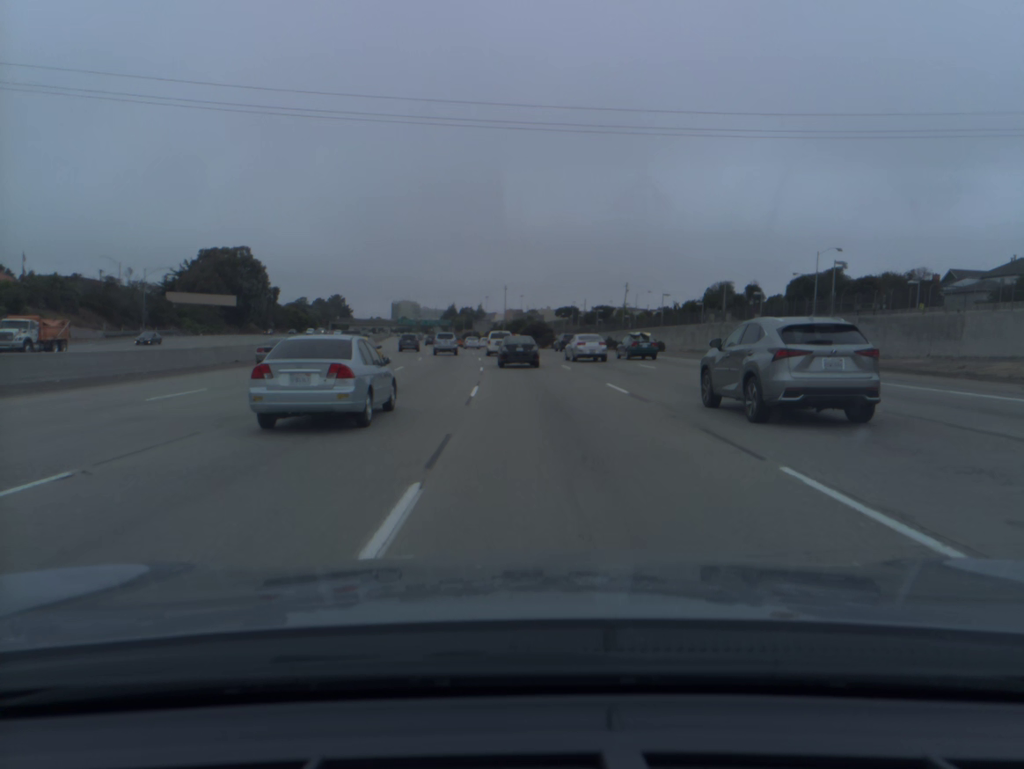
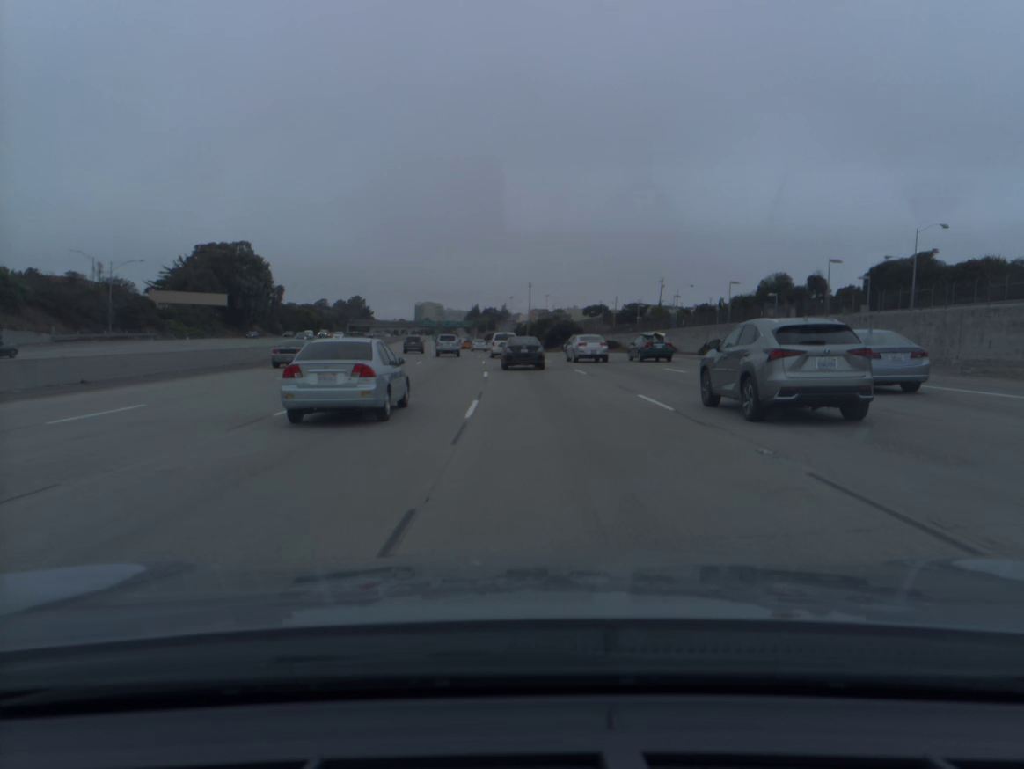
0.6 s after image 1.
(-0.2, +18.4) m; -2°
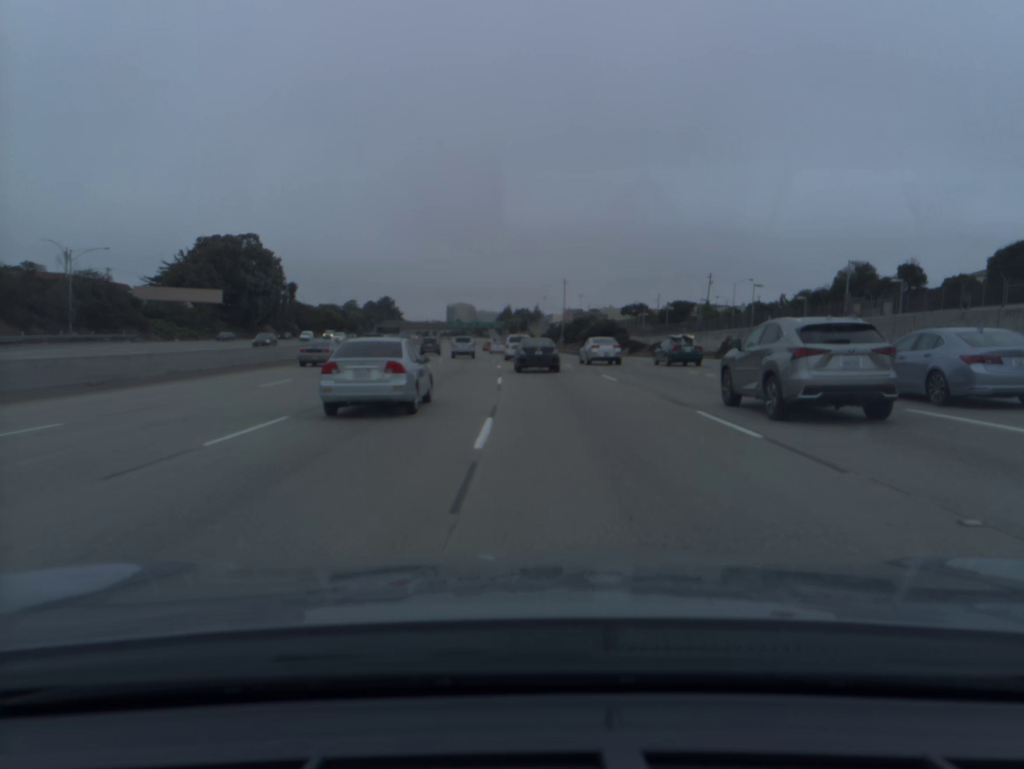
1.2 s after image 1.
(-0.4, +18.5) m; -2°
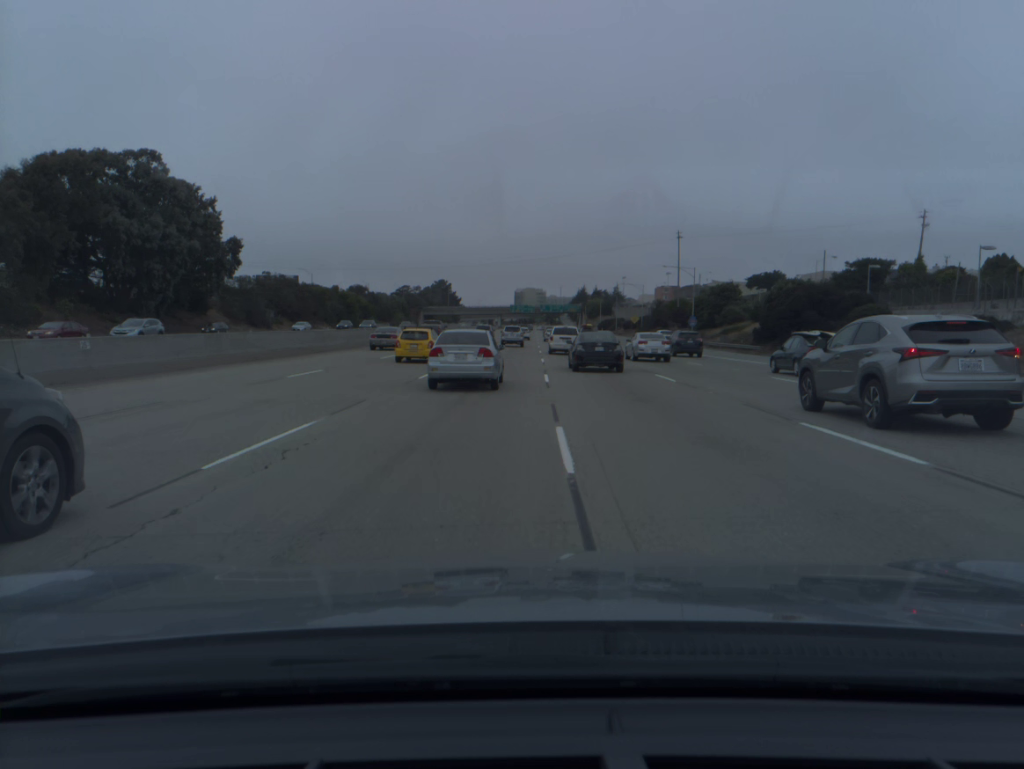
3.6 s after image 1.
(-3.9, +73.6) m; -5°
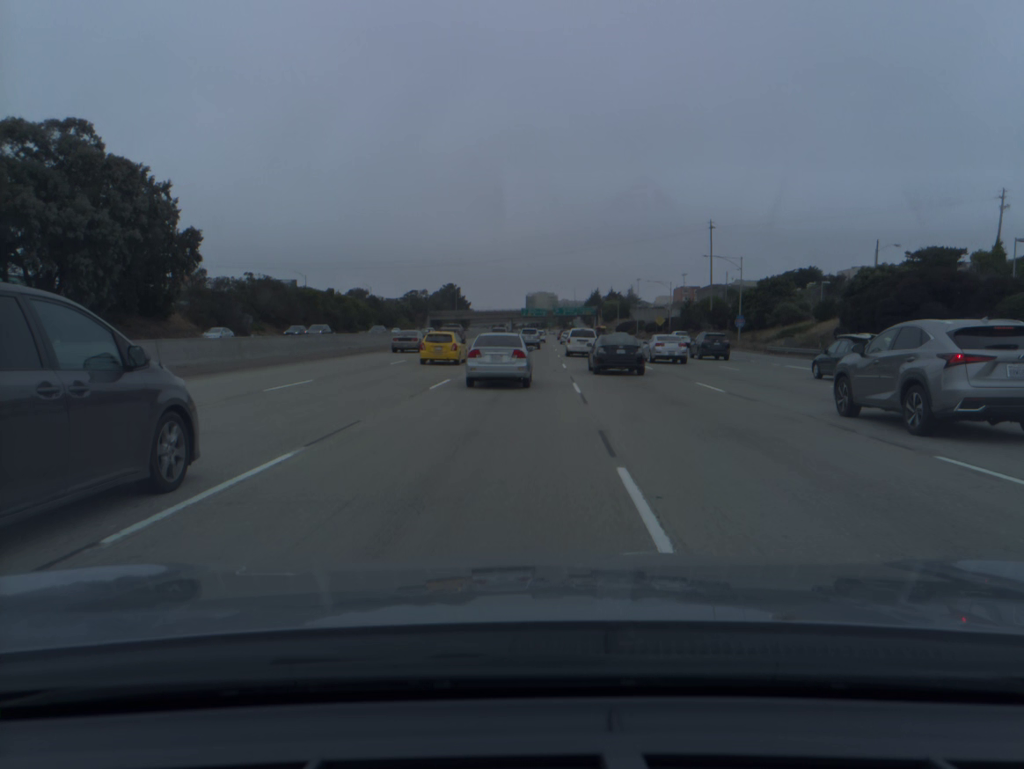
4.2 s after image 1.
(-0.2, +17.5) m; -1°
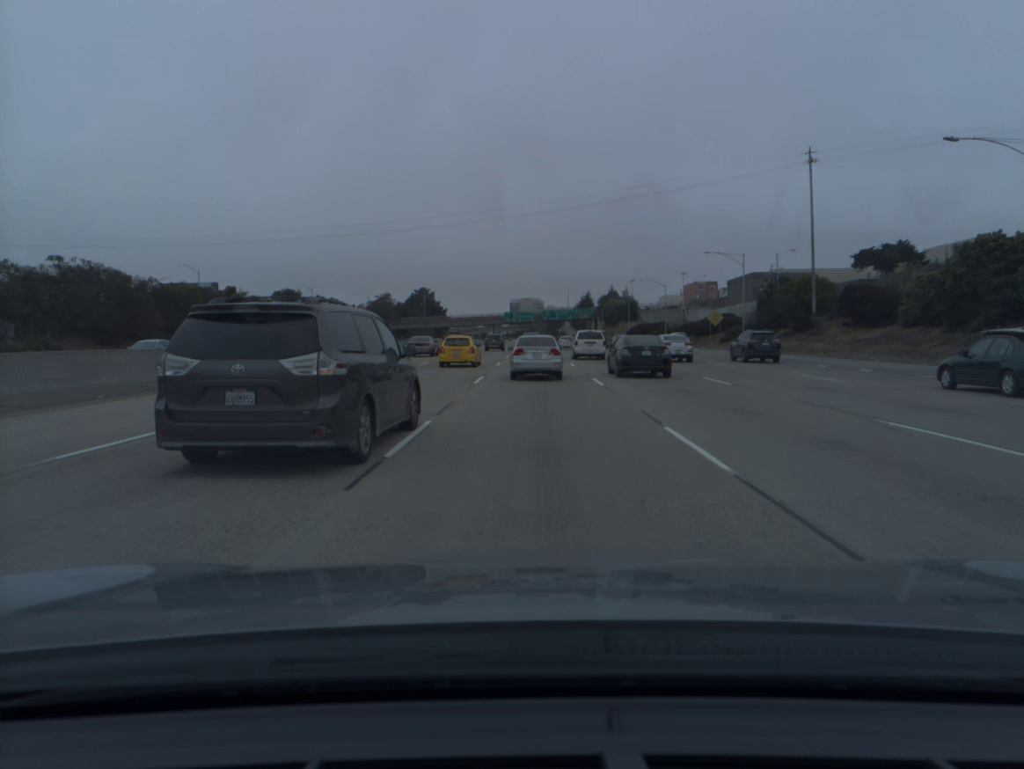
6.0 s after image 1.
(+0.2, +53.1) m; +1°
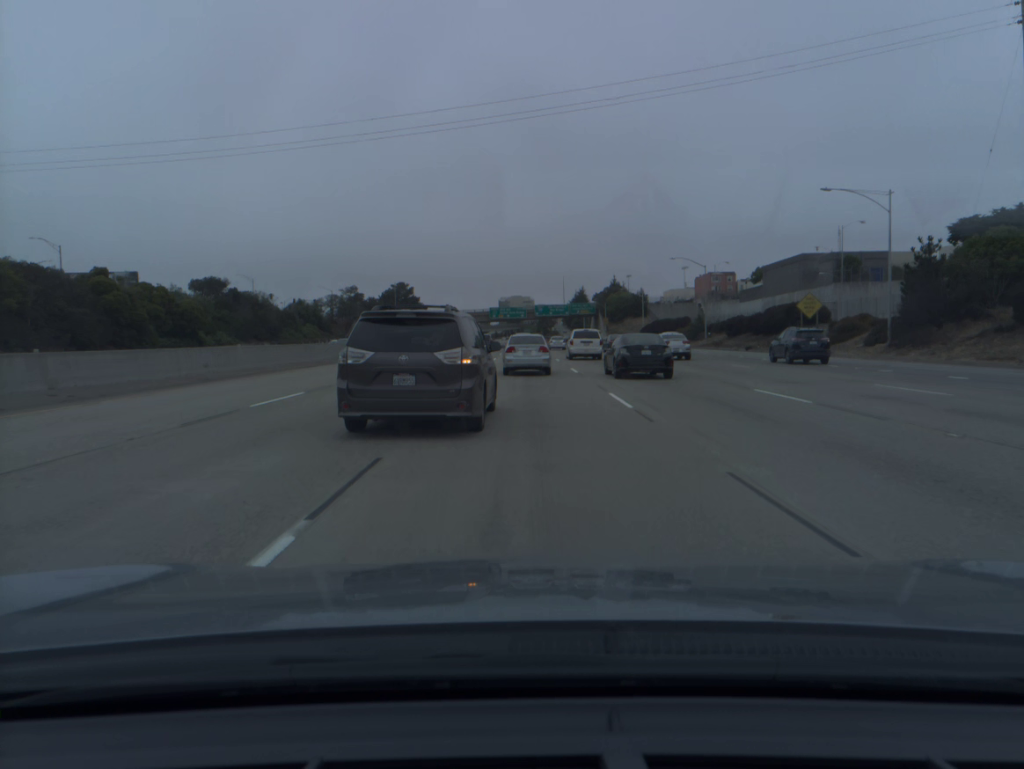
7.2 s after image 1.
(+0.3, +35.9) m; +1°
